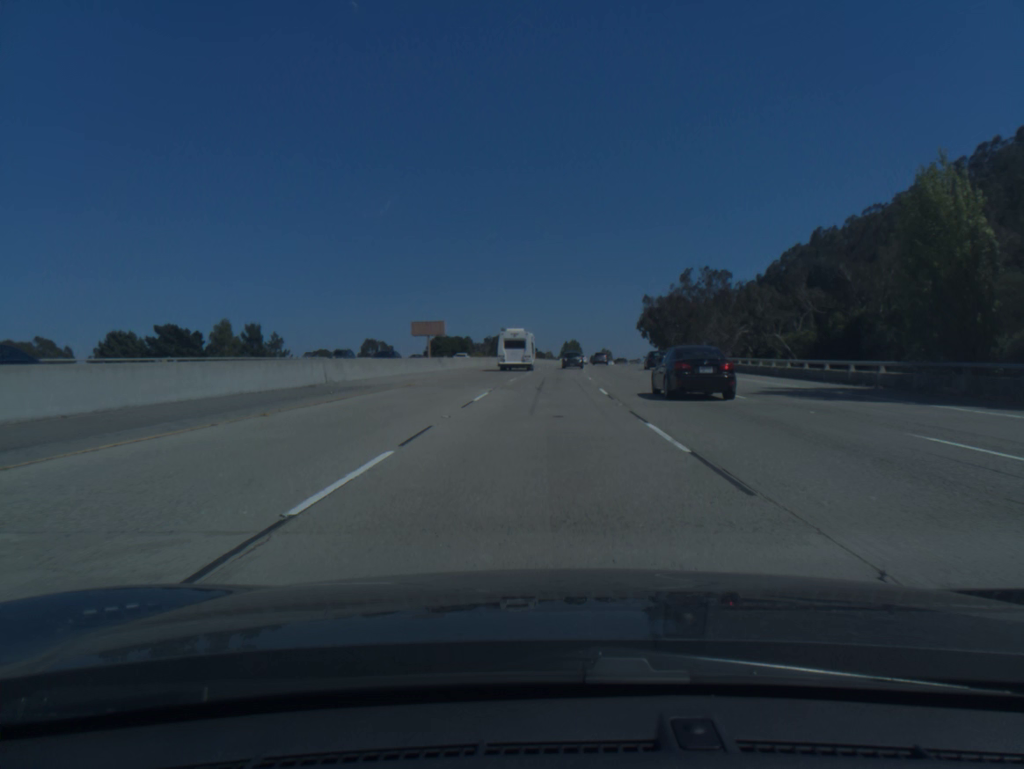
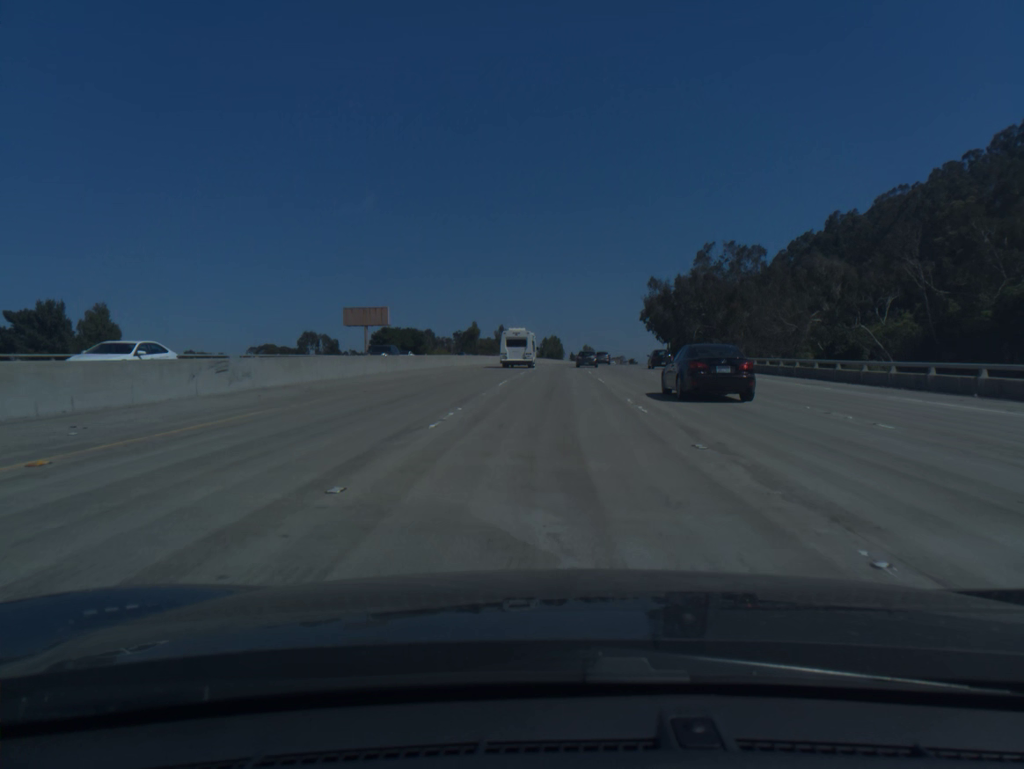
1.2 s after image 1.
(+0.4, +37.5) m; +1°
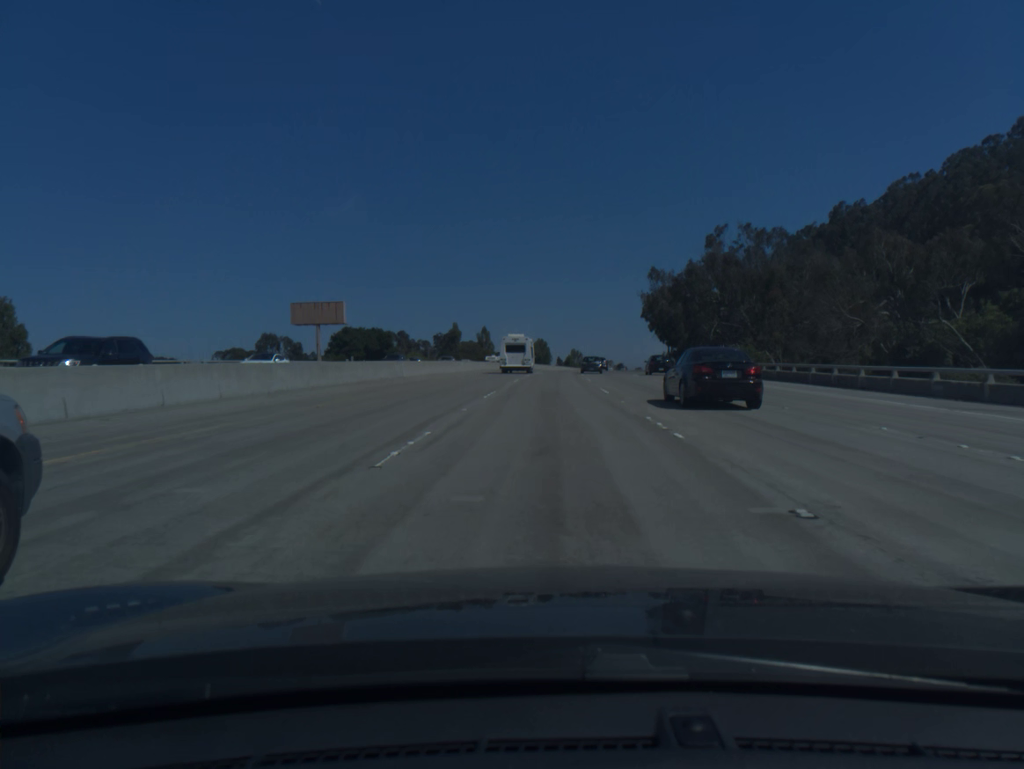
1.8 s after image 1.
(+0.2, +18.7) m; +1°
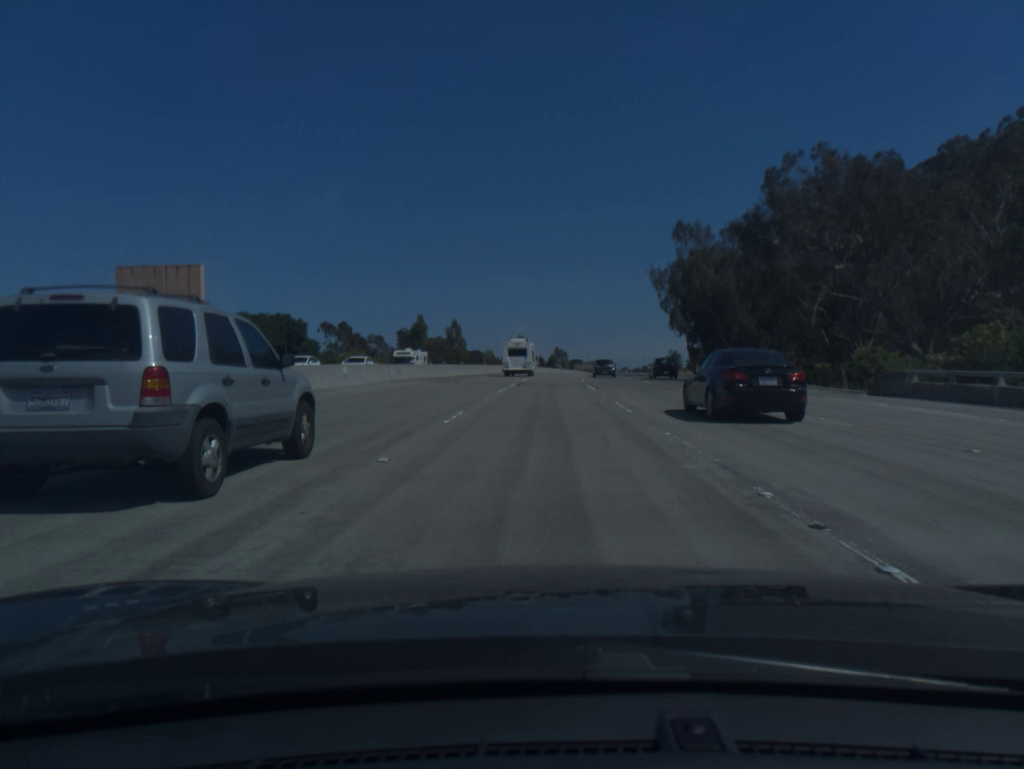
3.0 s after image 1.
(+0.5, +37.5) m; +1°
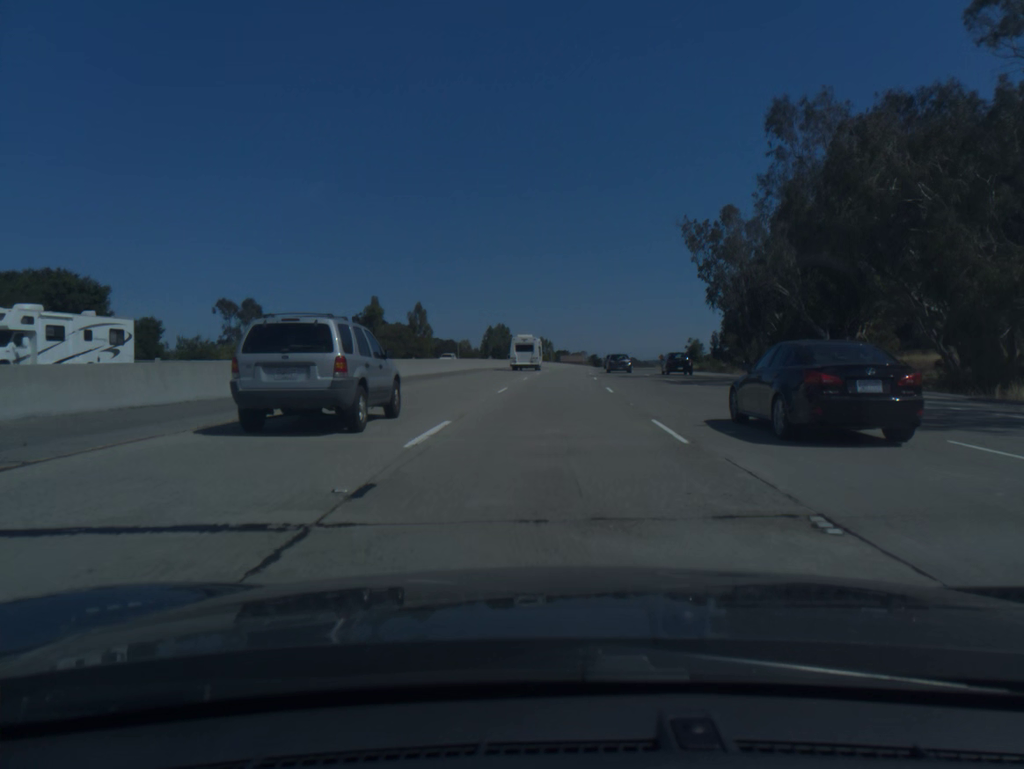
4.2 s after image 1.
(+0.4, +37.8) m; +1°
